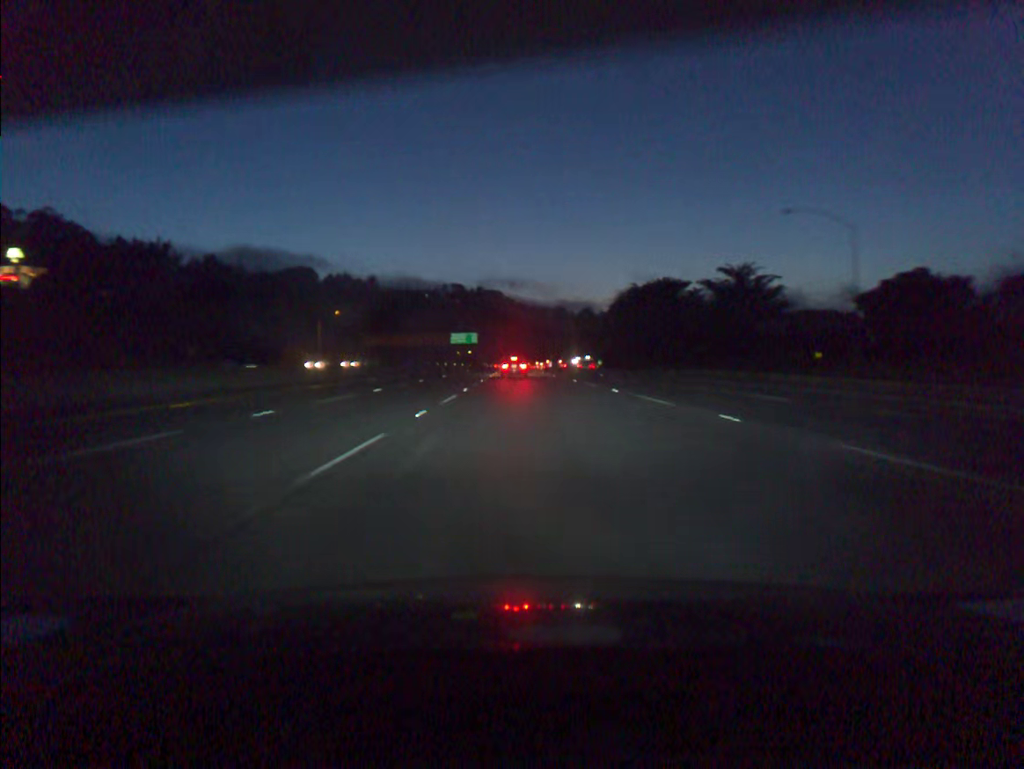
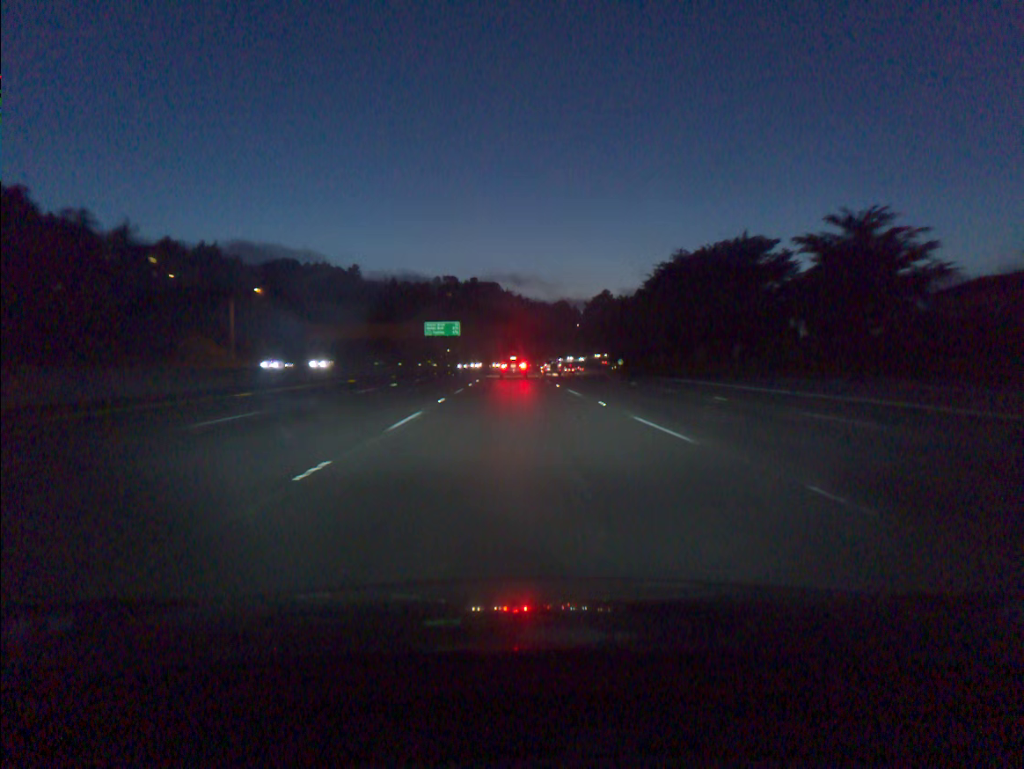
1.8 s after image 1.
(0.0, +52.0) m; 0°
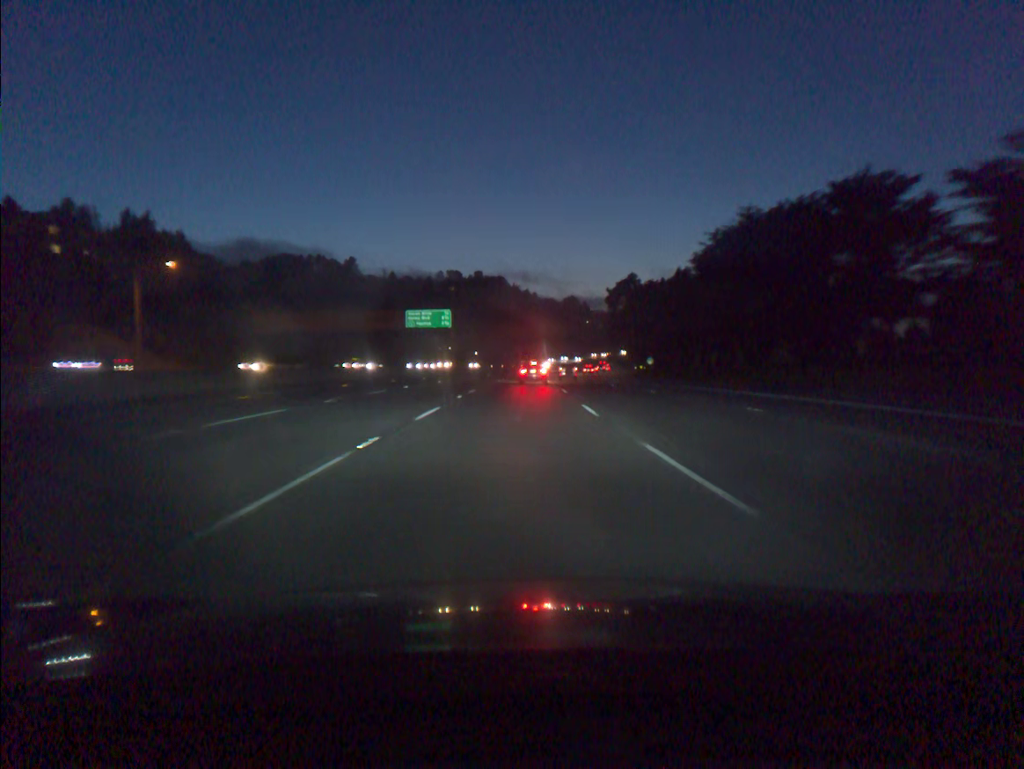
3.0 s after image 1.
(-0.1, +33.6) m; -1°
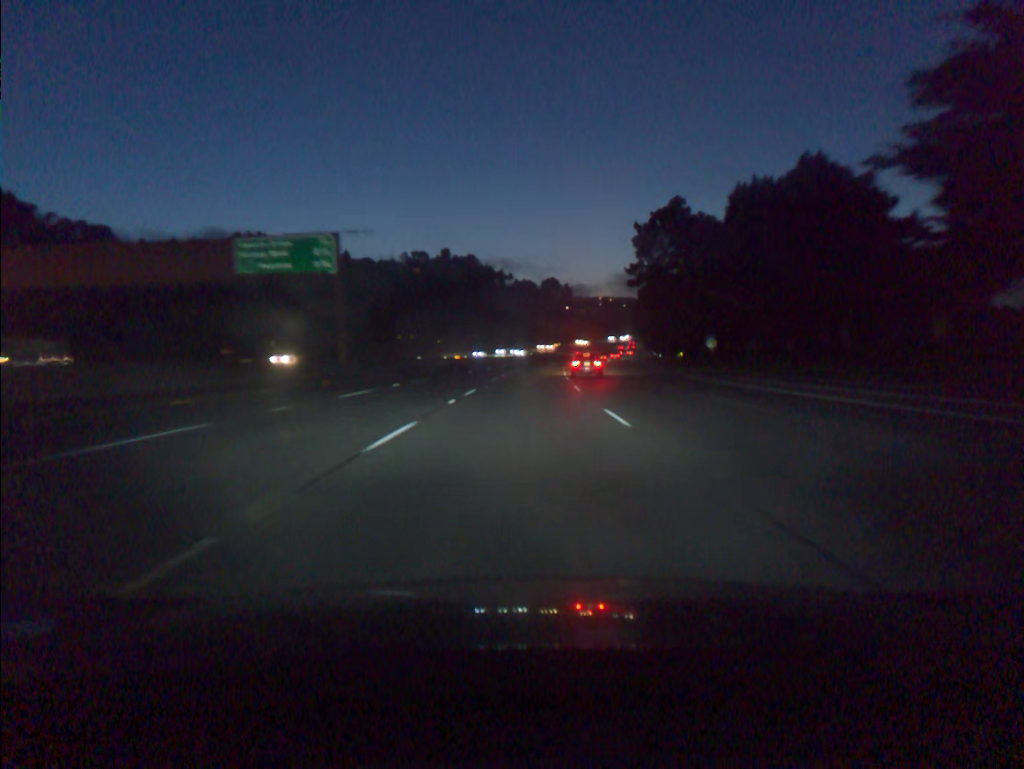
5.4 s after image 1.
(+0.5, +63.7) m; +2°
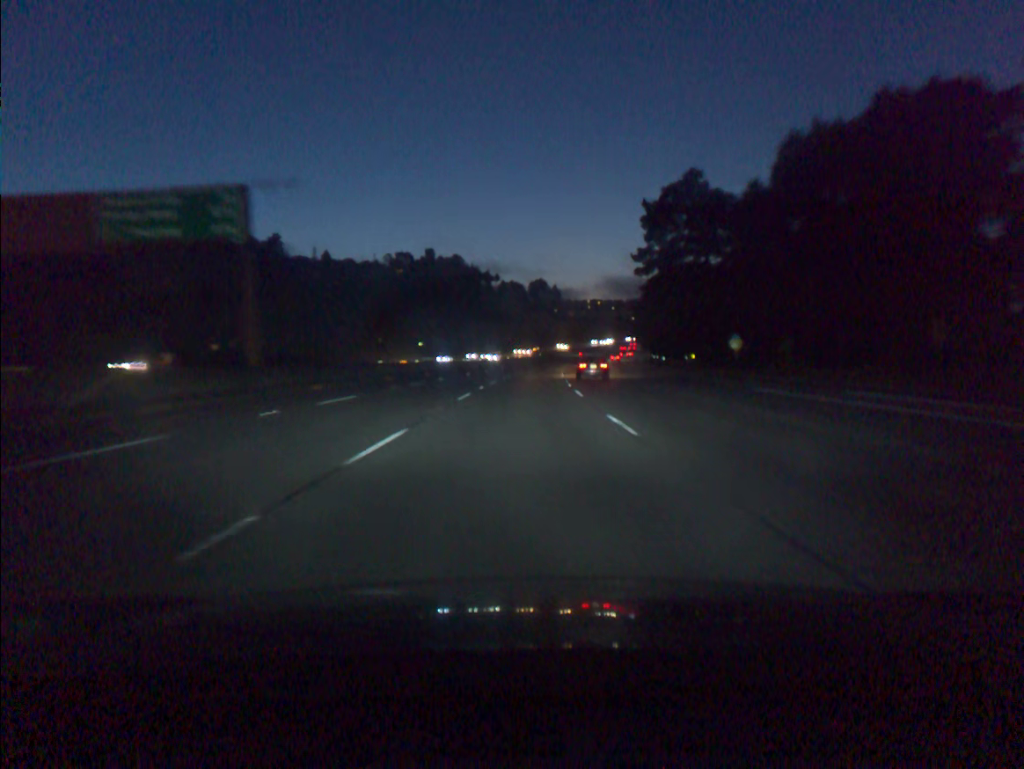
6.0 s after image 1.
(+0.1, +15.7) m; +1°
